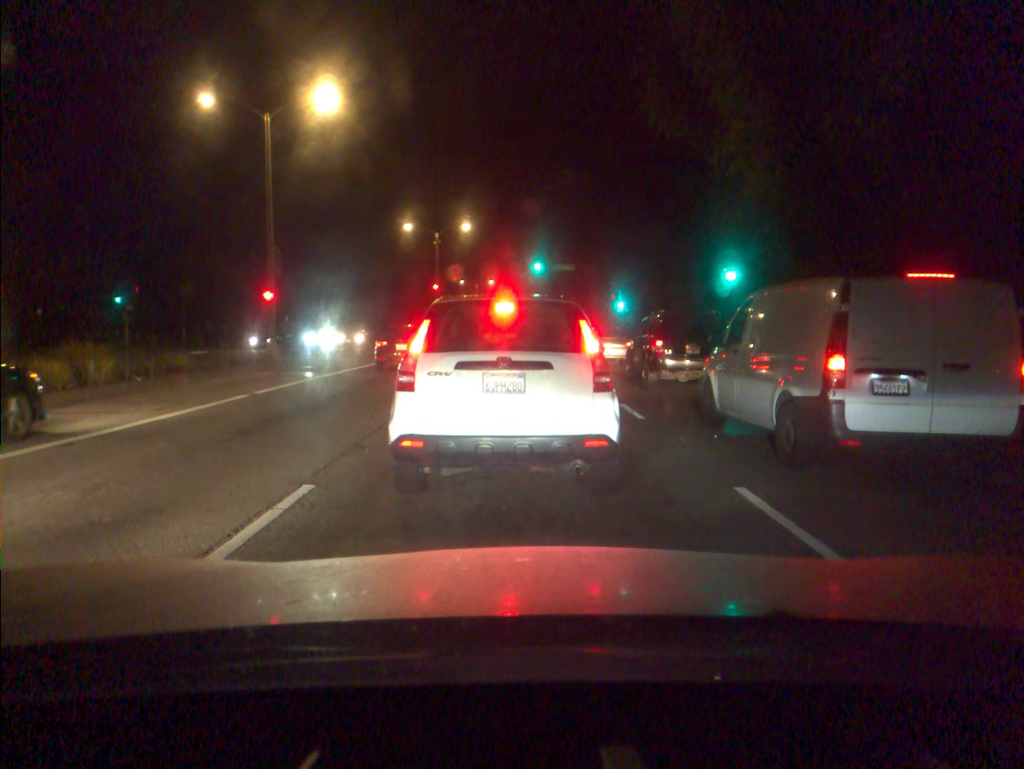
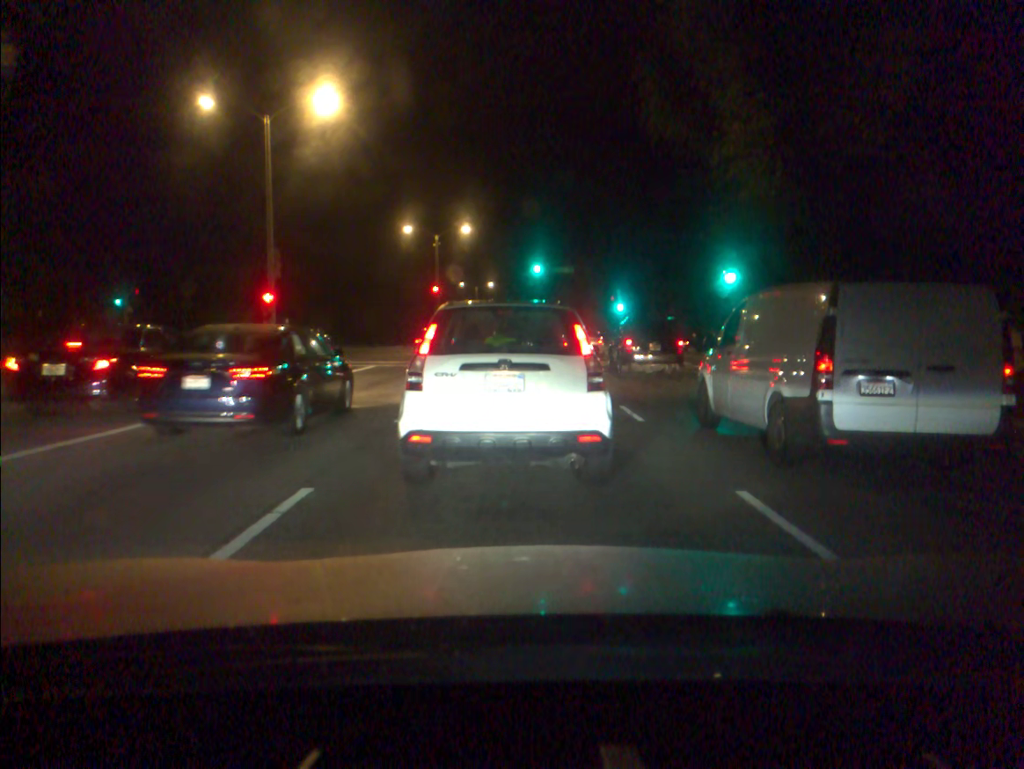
(0.0, +0.1) m; 0°
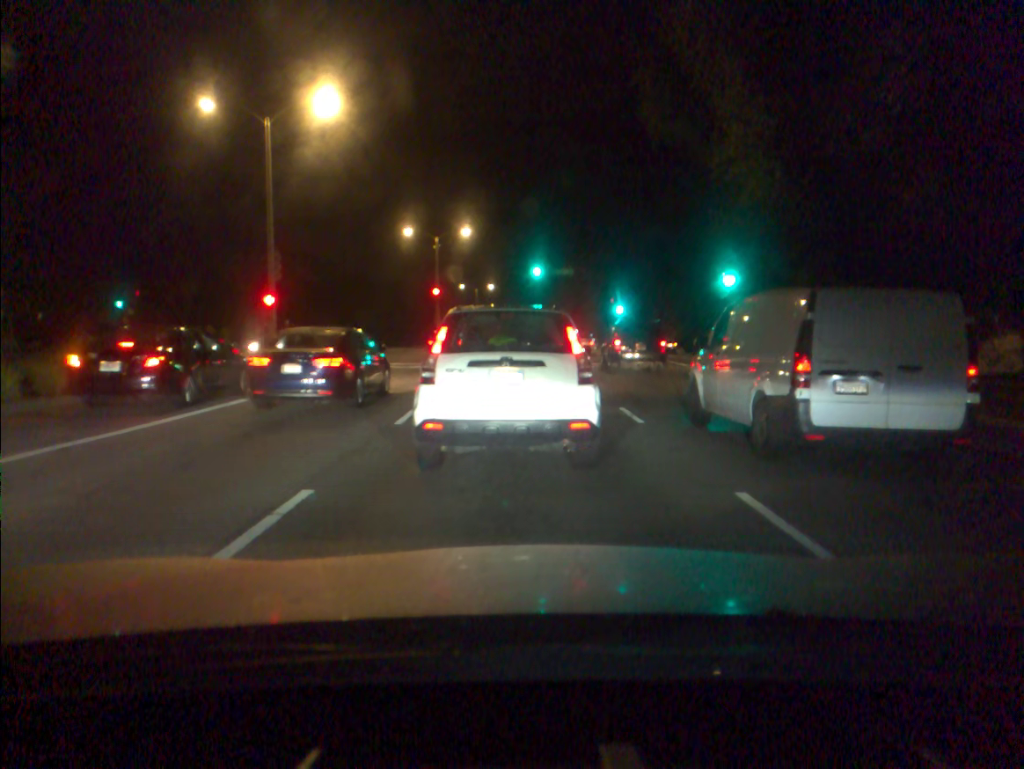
(0.0, 0.0) m; 0°
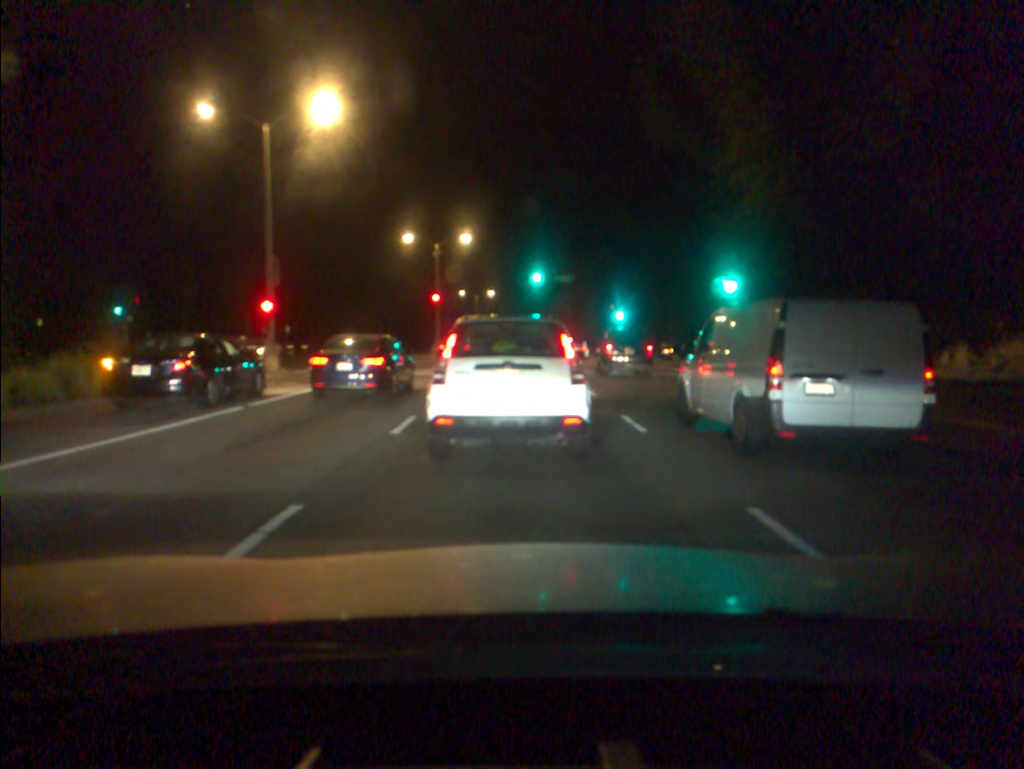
(0.0, +0.3) m; 0°
